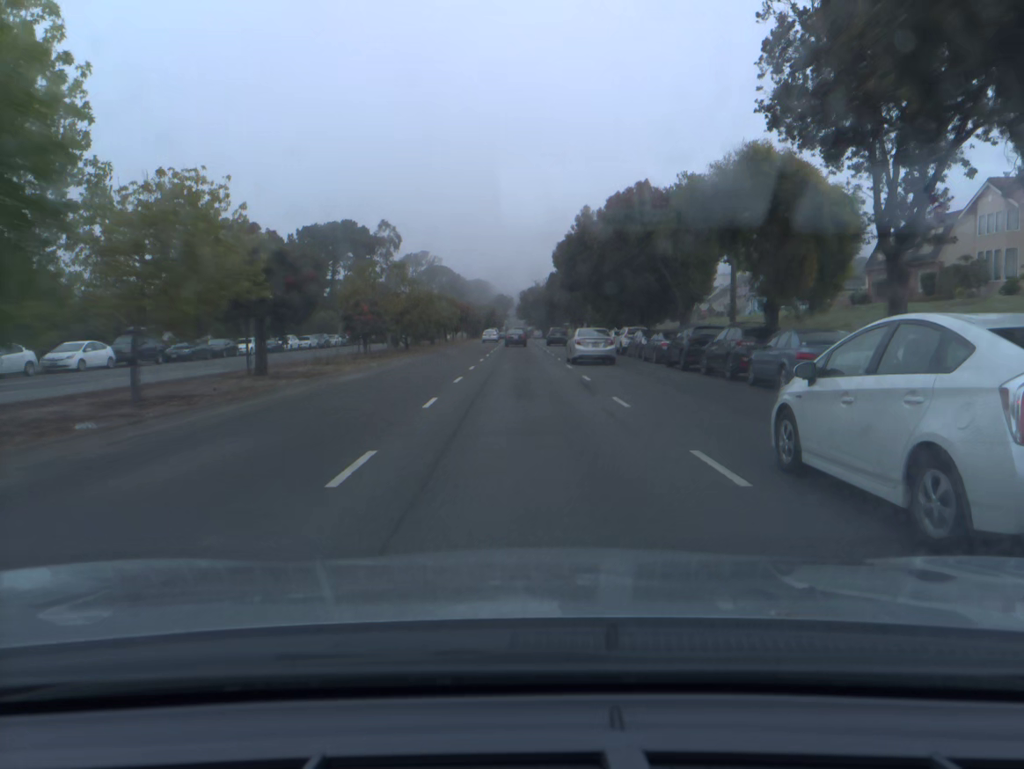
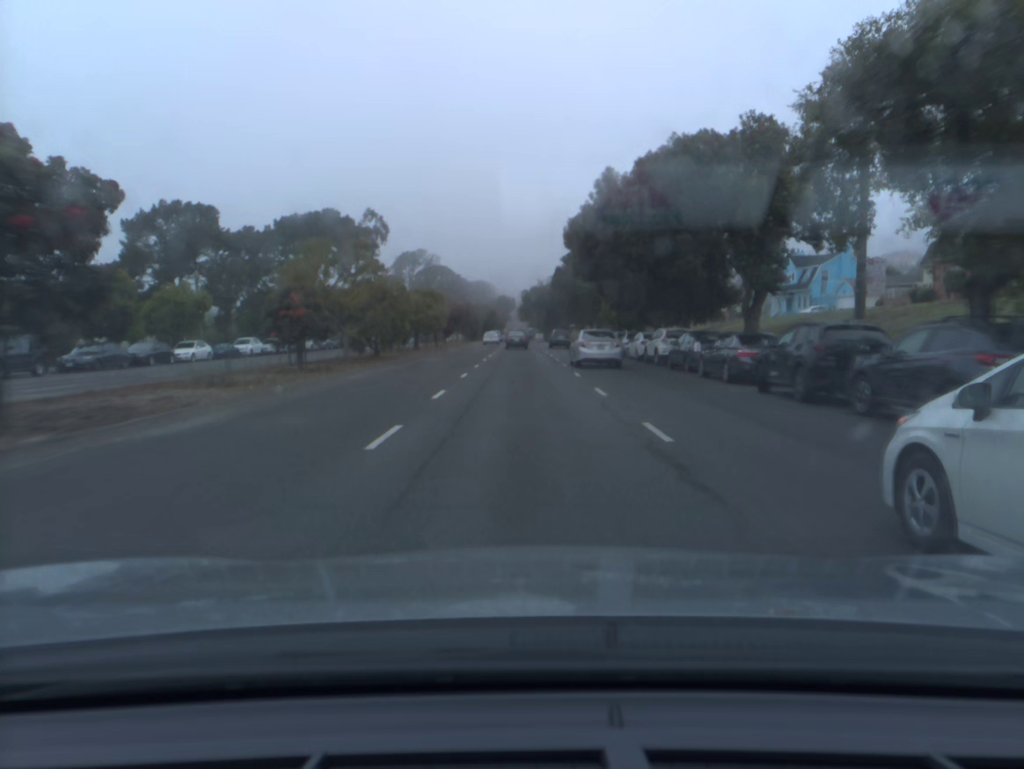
(0.0, +11.9) m; 0°
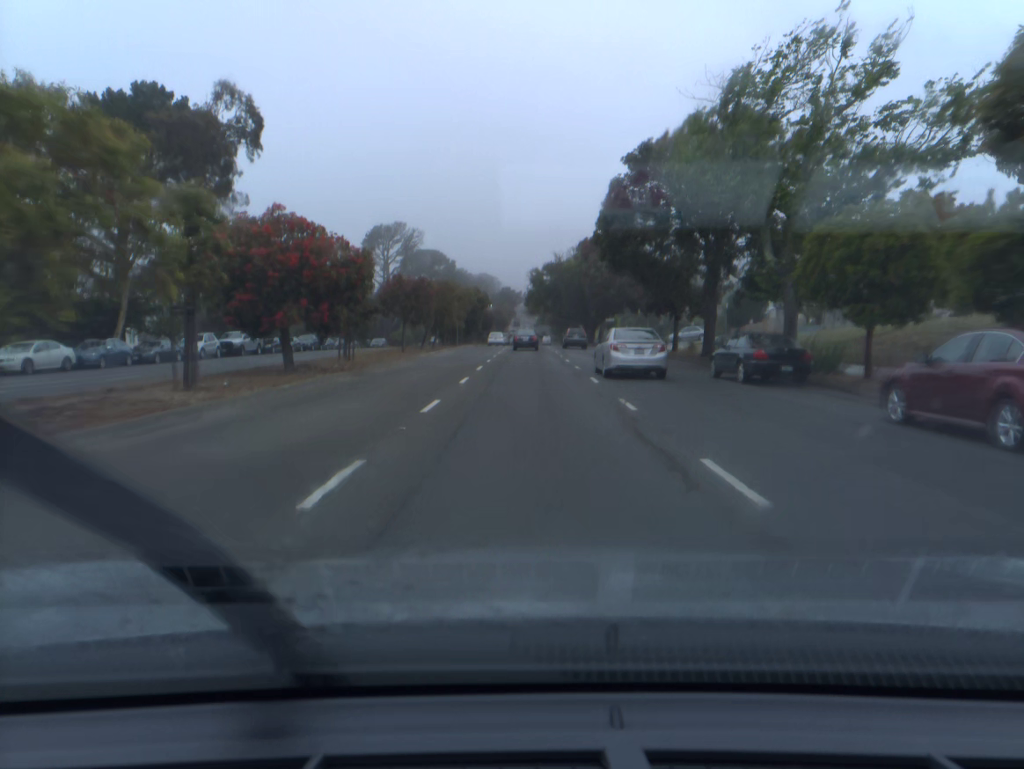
(-0.4, +46.9) m; -1°
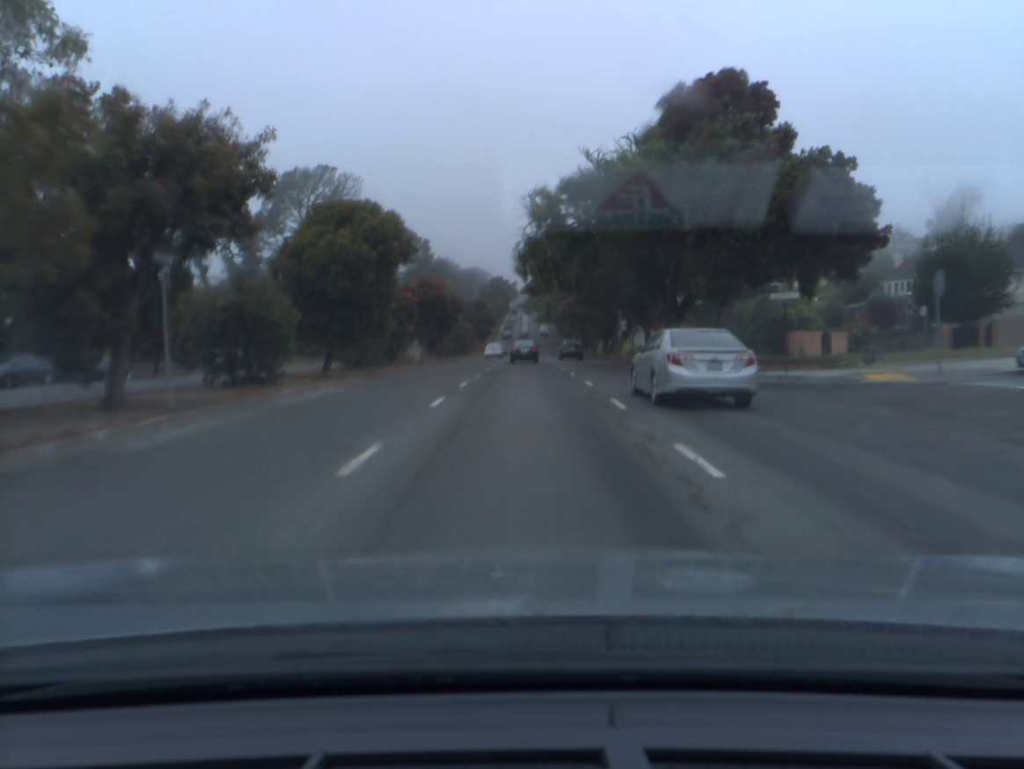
(+0.2, +57.1) m; 0°
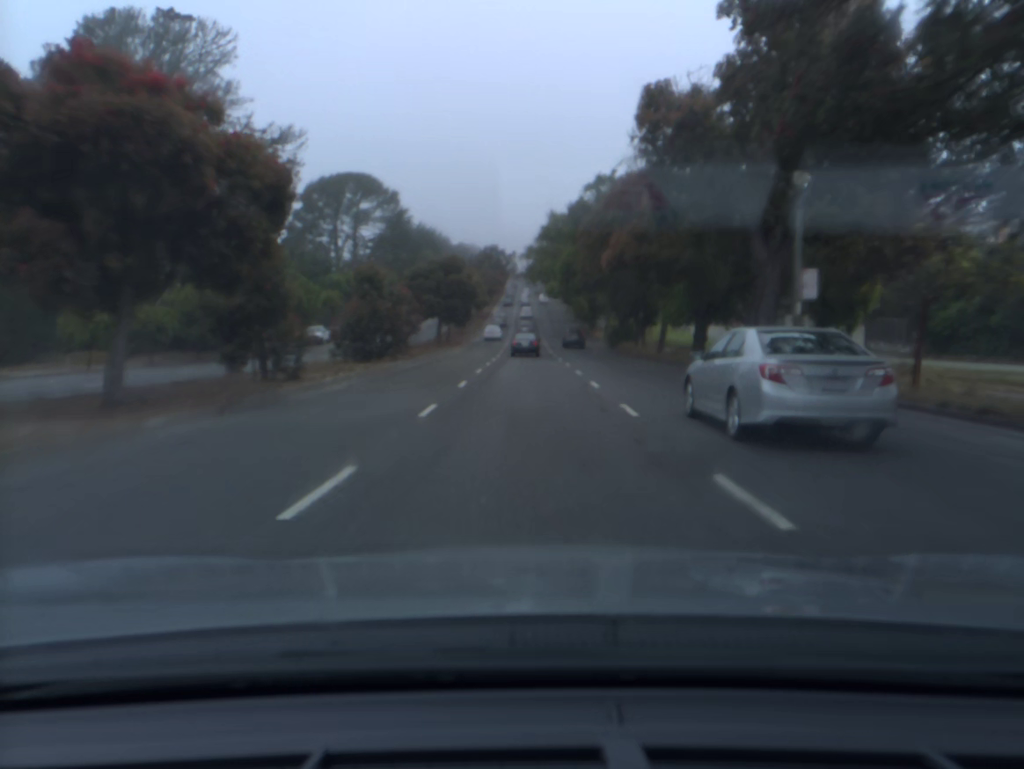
(0.0, +45.0) m; 0°
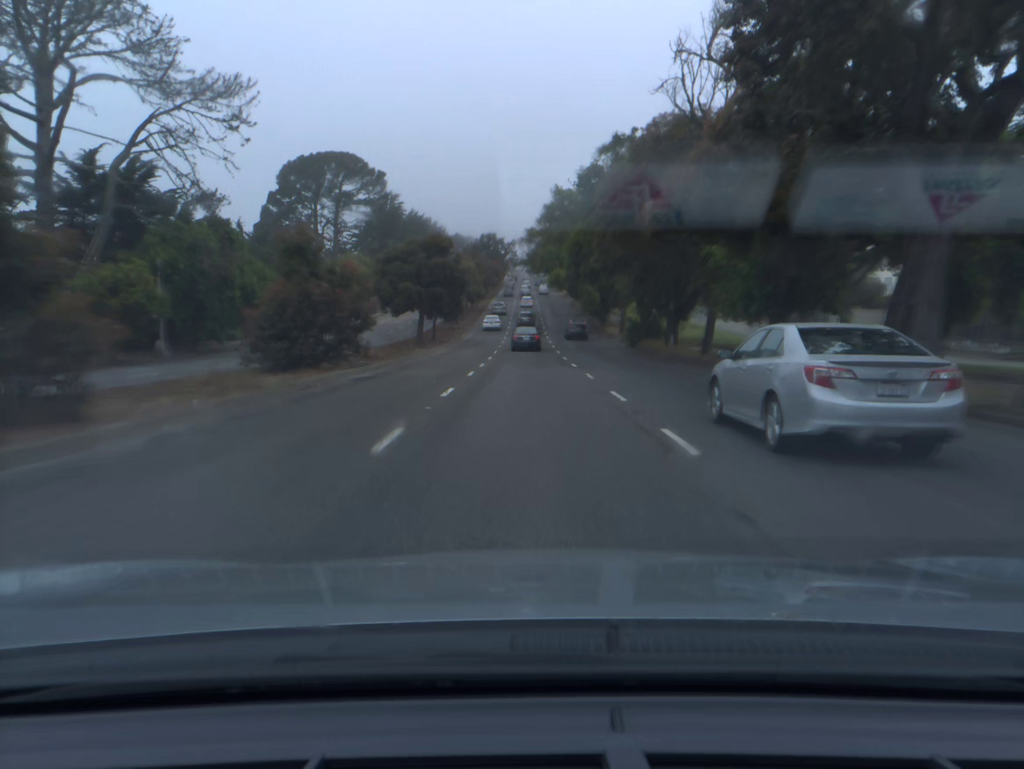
(0.0, +11.3) m; 0°
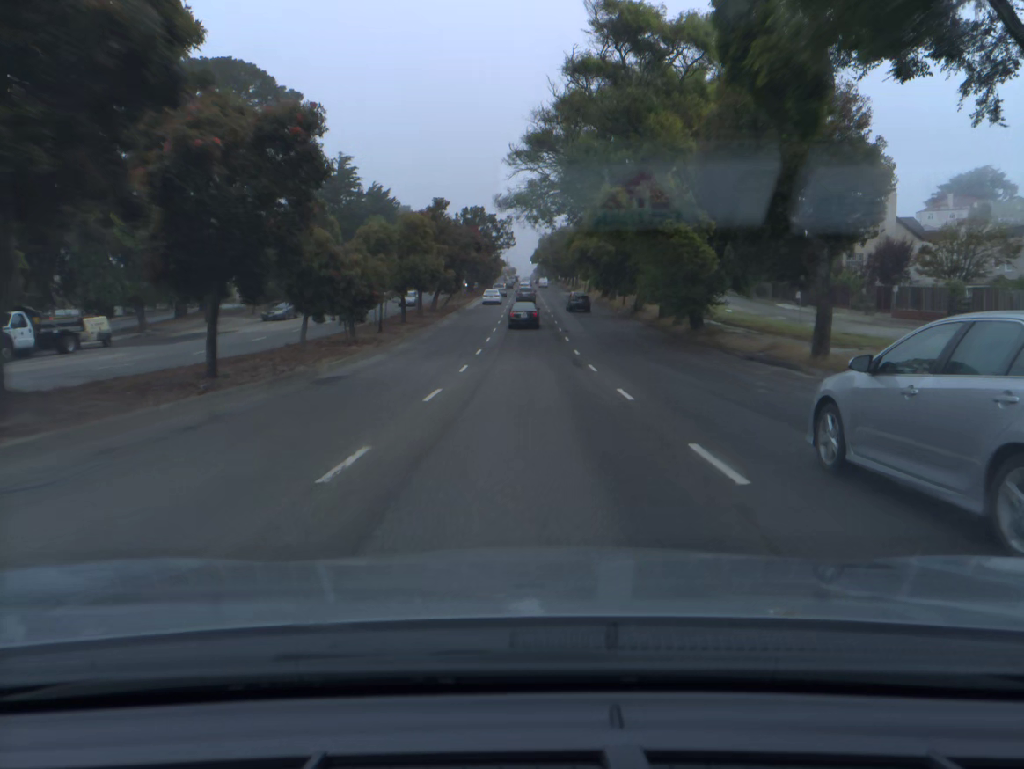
(+0.1, +45.7) m; 0°
